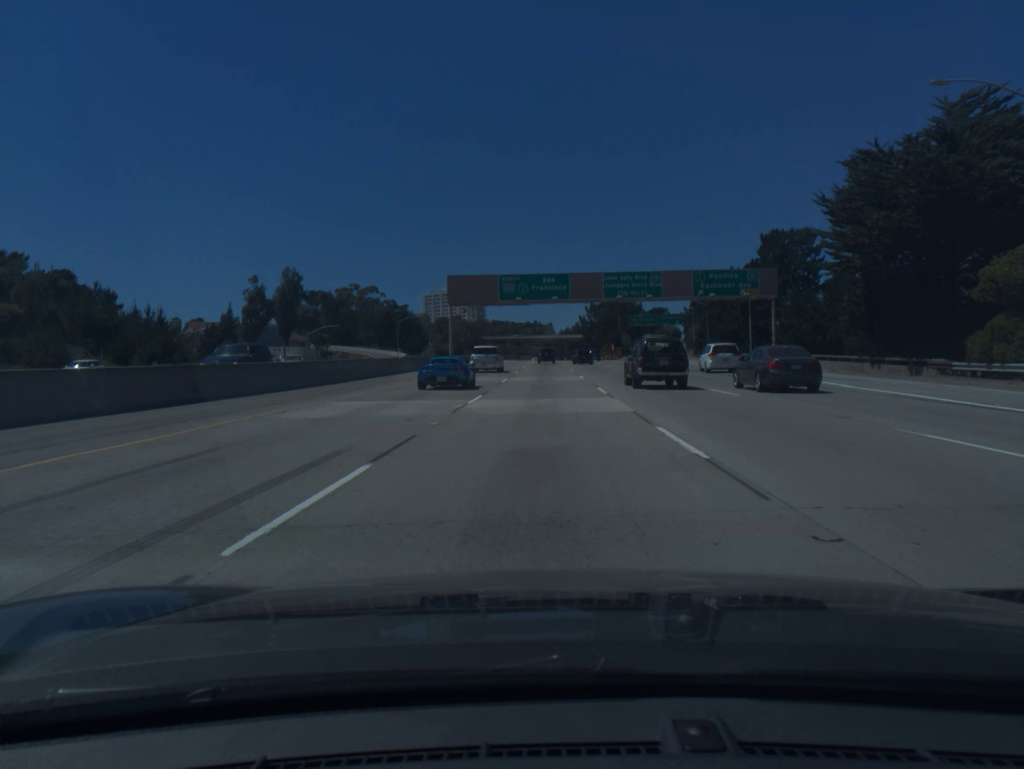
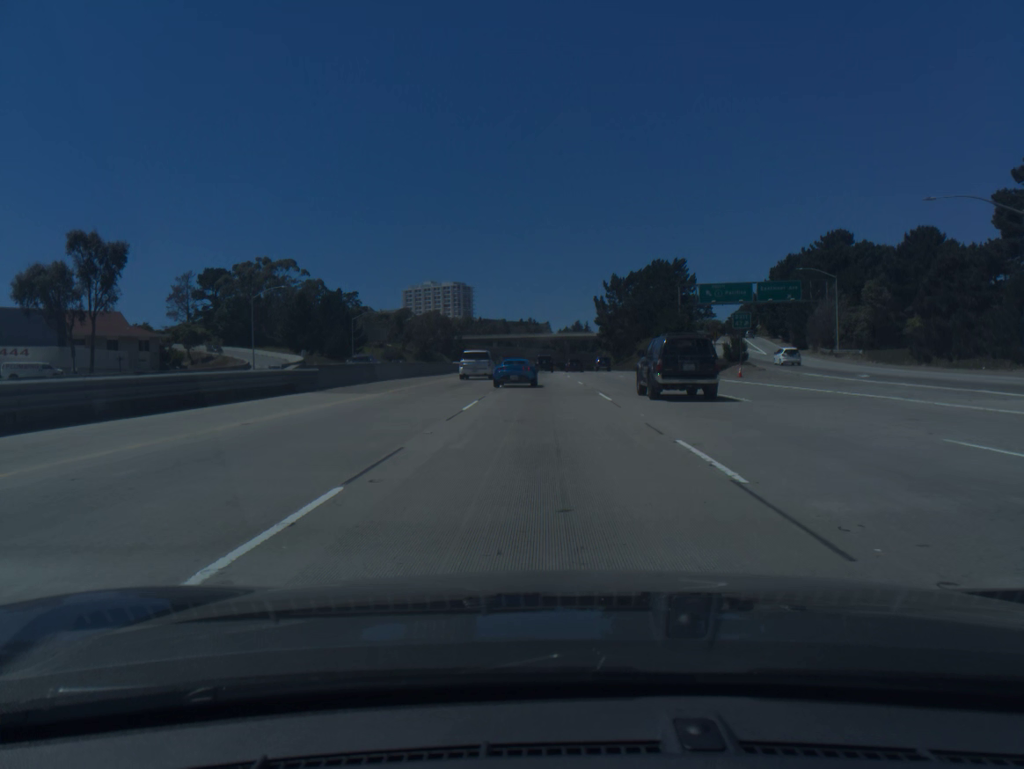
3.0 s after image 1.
(+0.1, +89.3) m; 0°
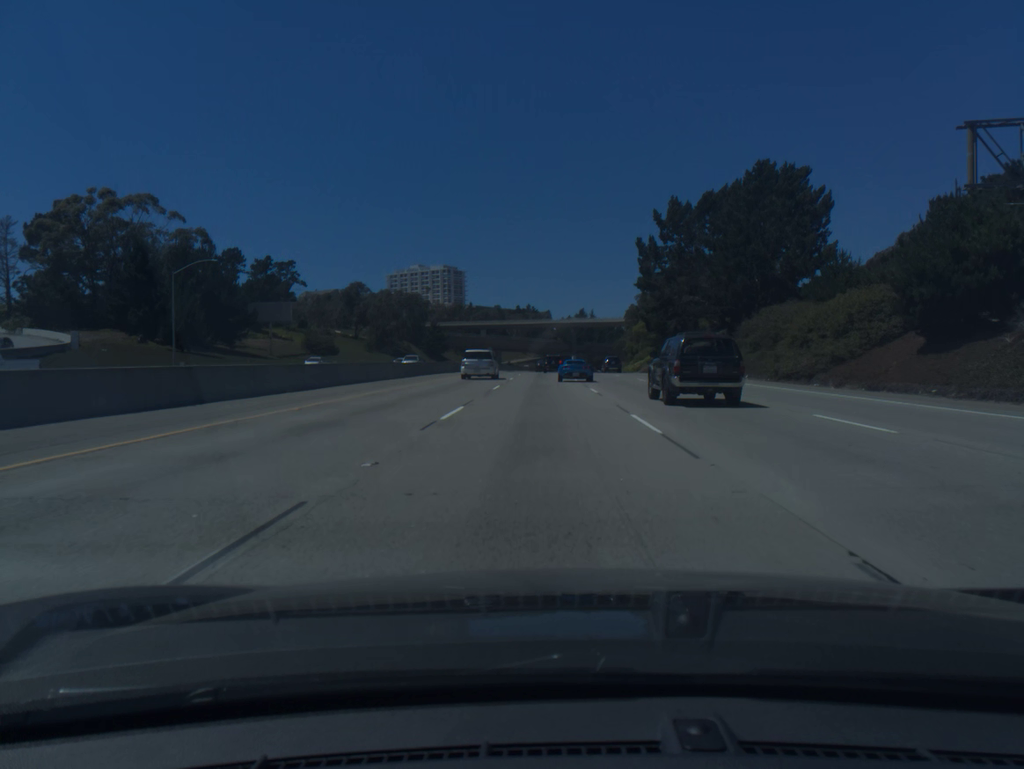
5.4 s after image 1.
(-0.2, +70.0) m; 0°
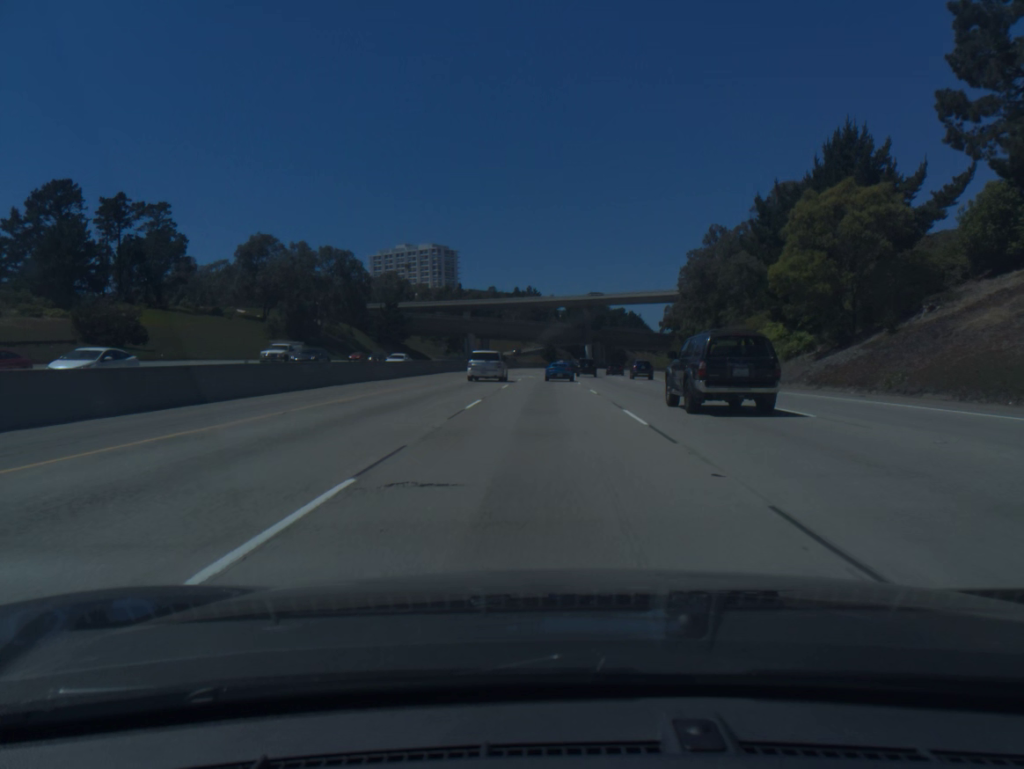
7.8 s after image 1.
(0.0, +69.4) m; 0°
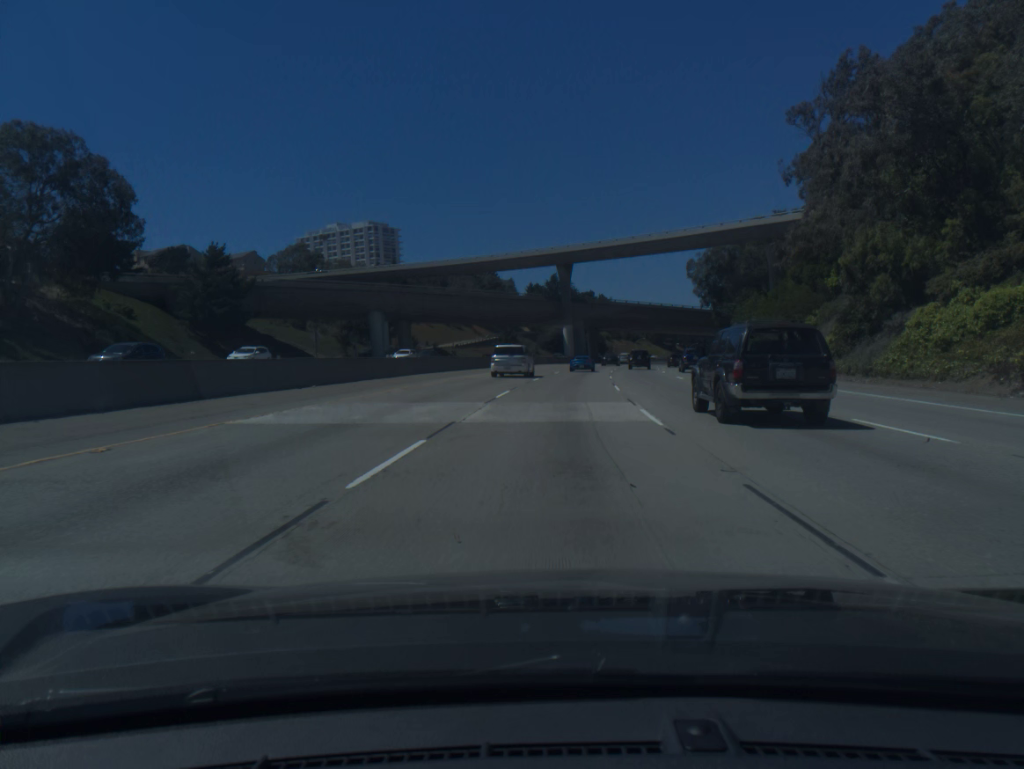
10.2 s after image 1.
(+0.8, +69.5) m; +3°
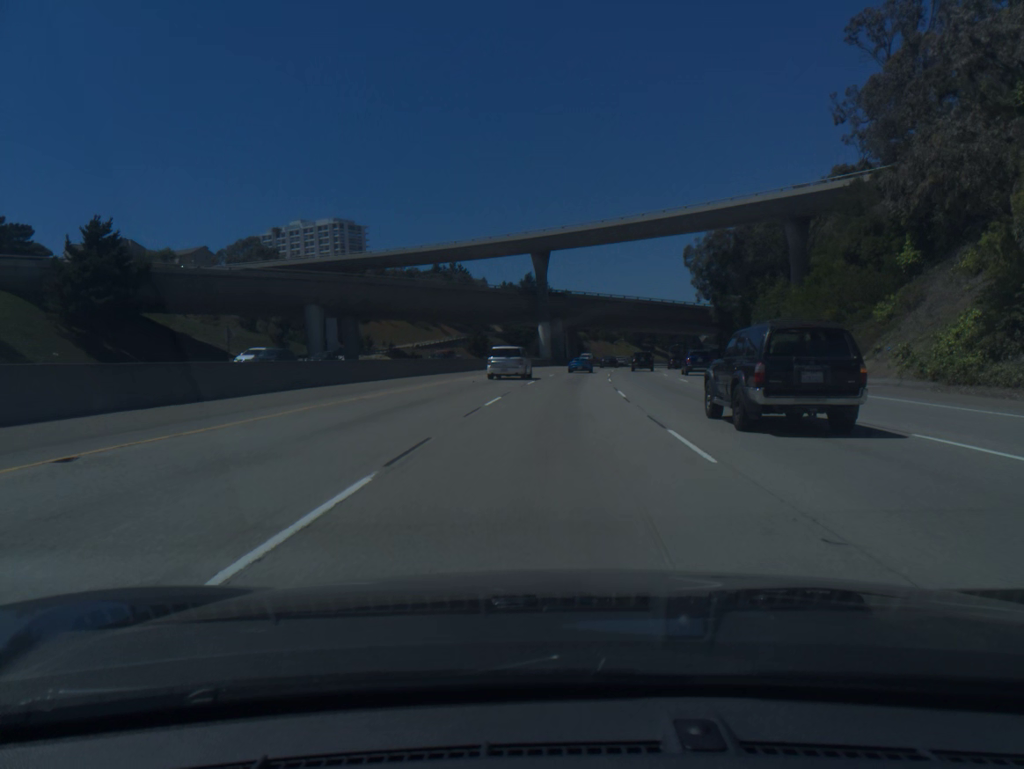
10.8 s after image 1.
(+0.3, +17.6) m; +2°
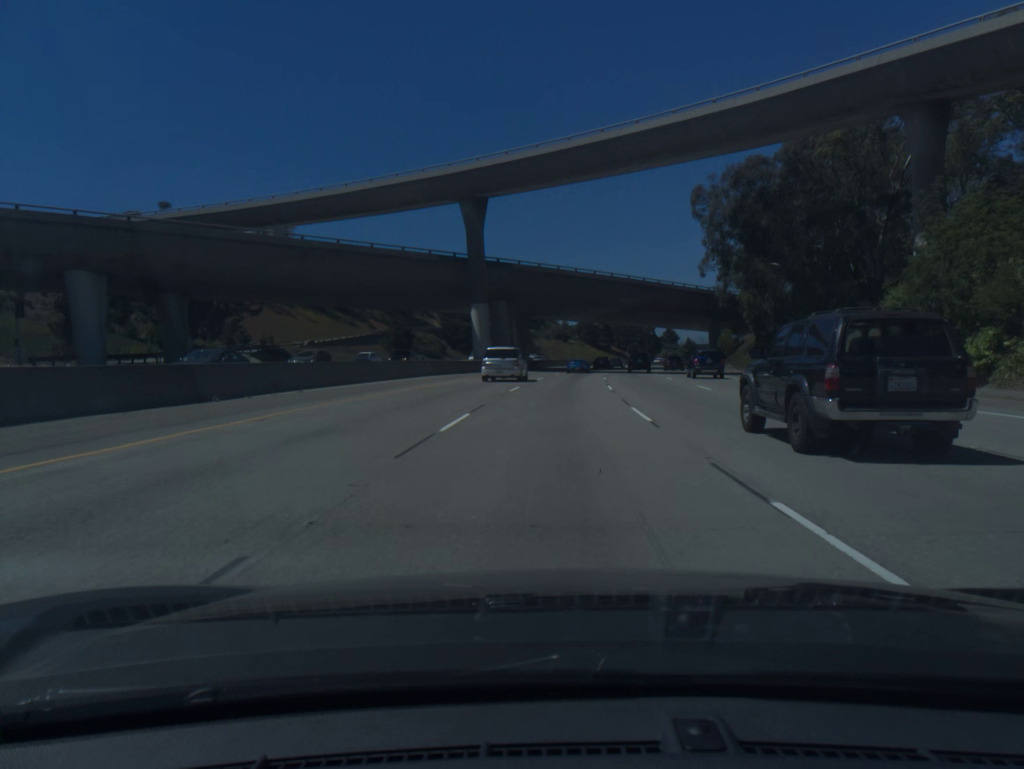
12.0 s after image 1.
(+1.2, +35.4) m; +4°
